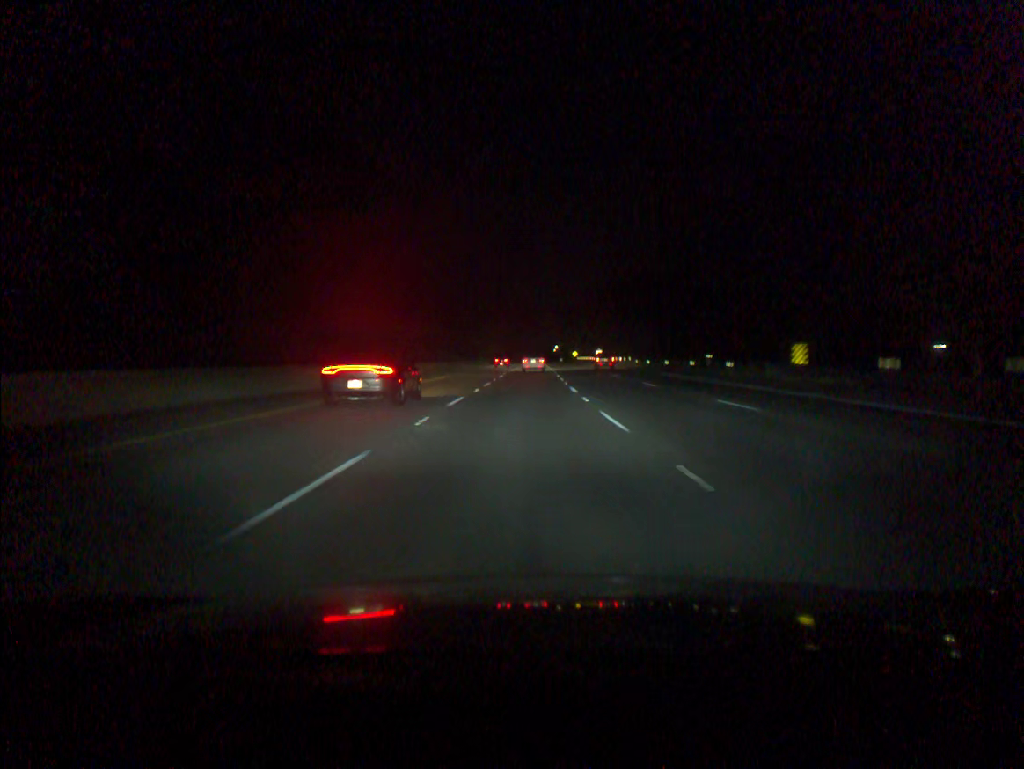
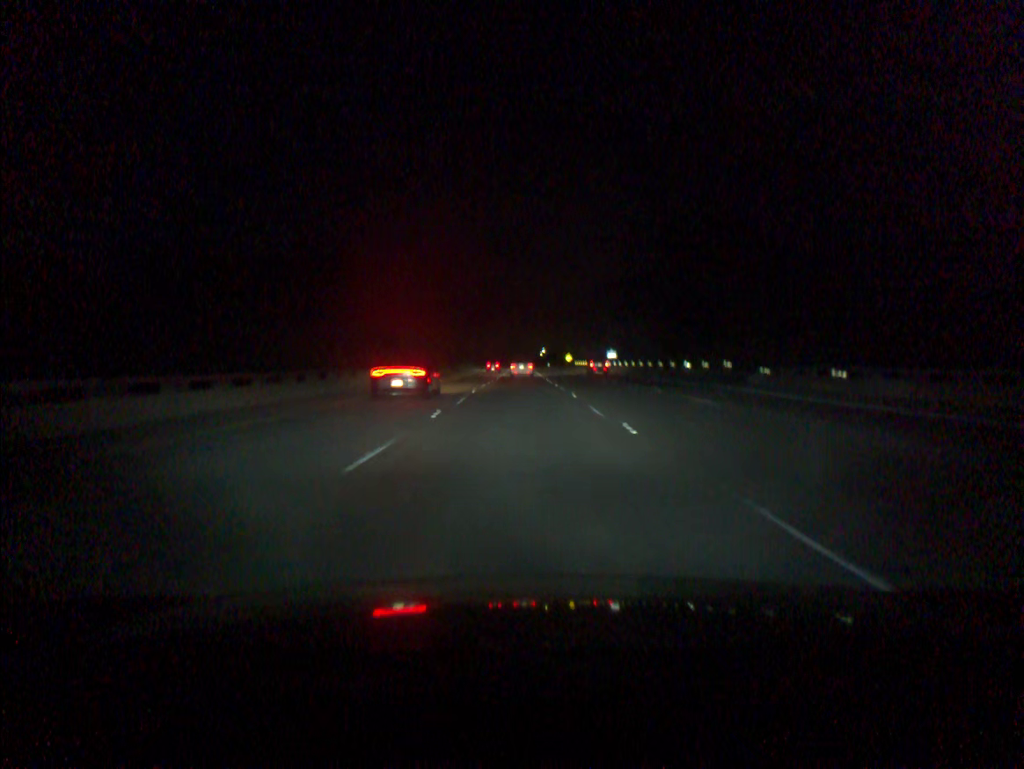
(+0.8, +55.0) m; +1°
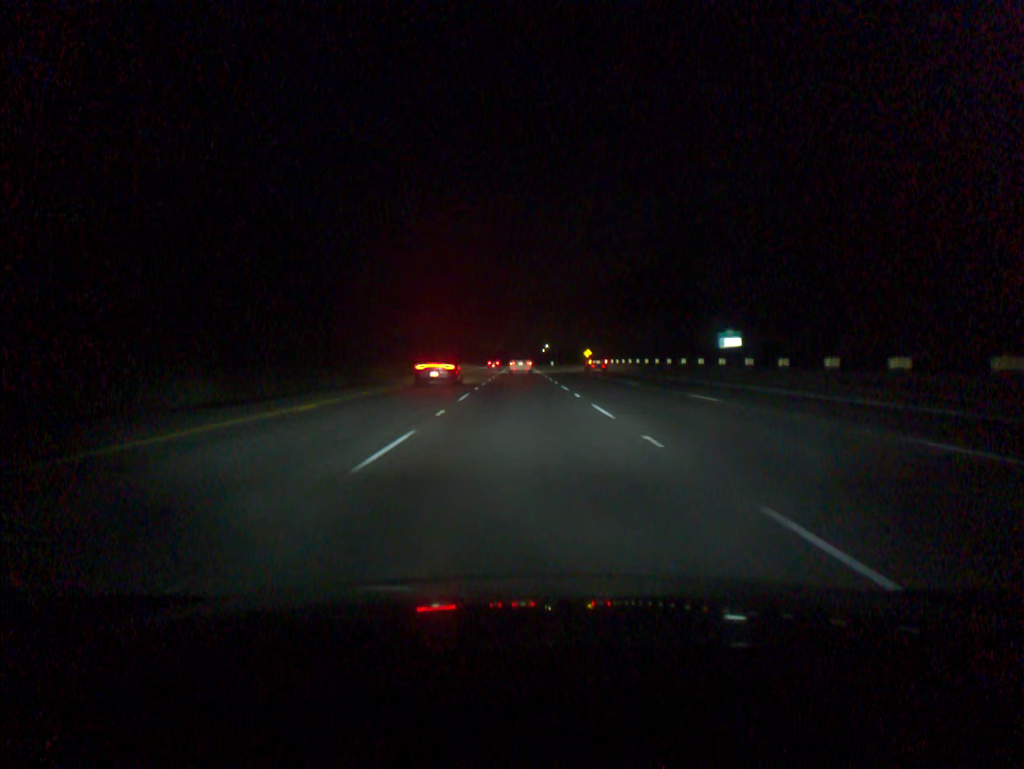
(+0.1, +73.3) m; 0°
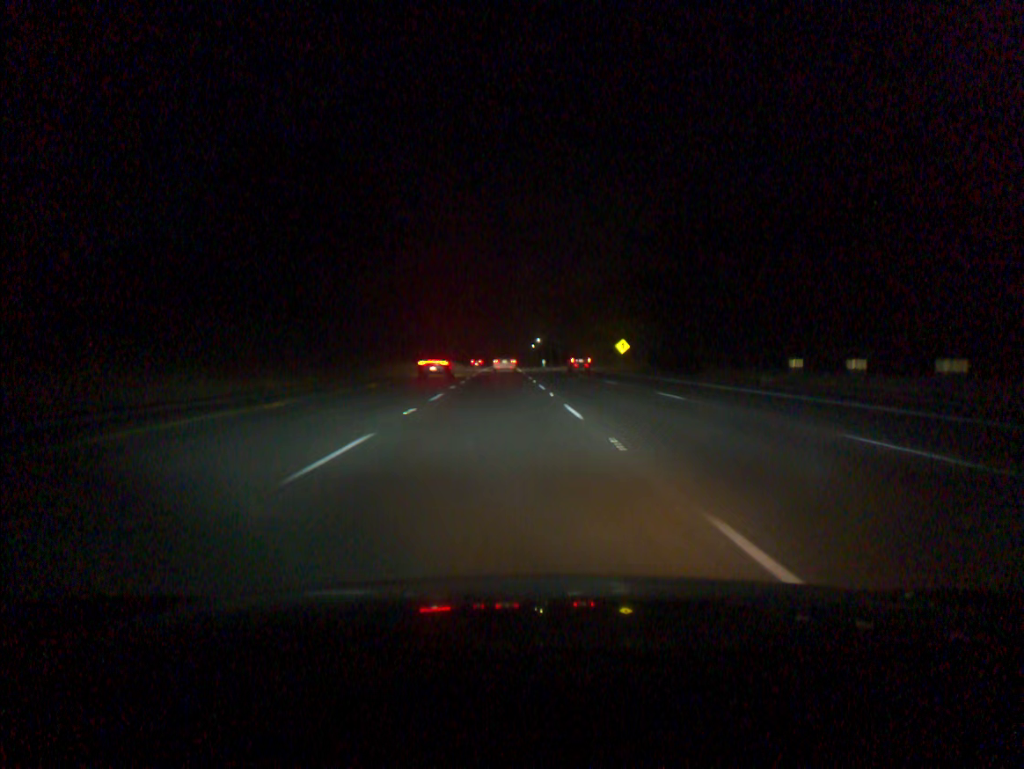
(+0.2, +73.3) m; +1°
